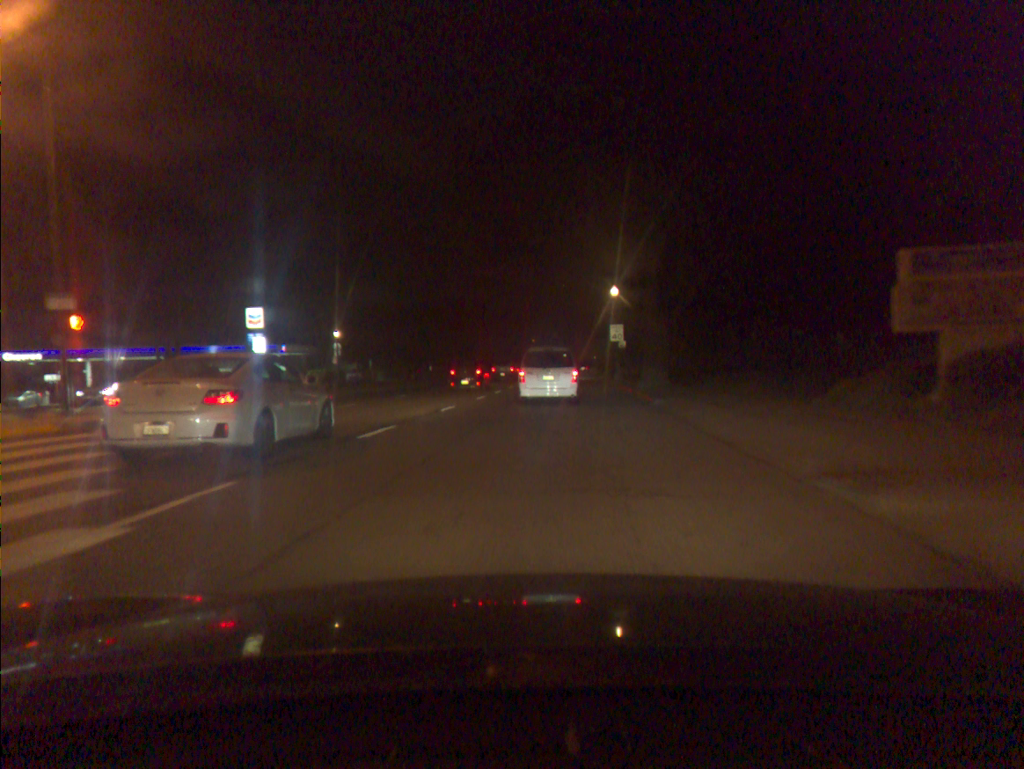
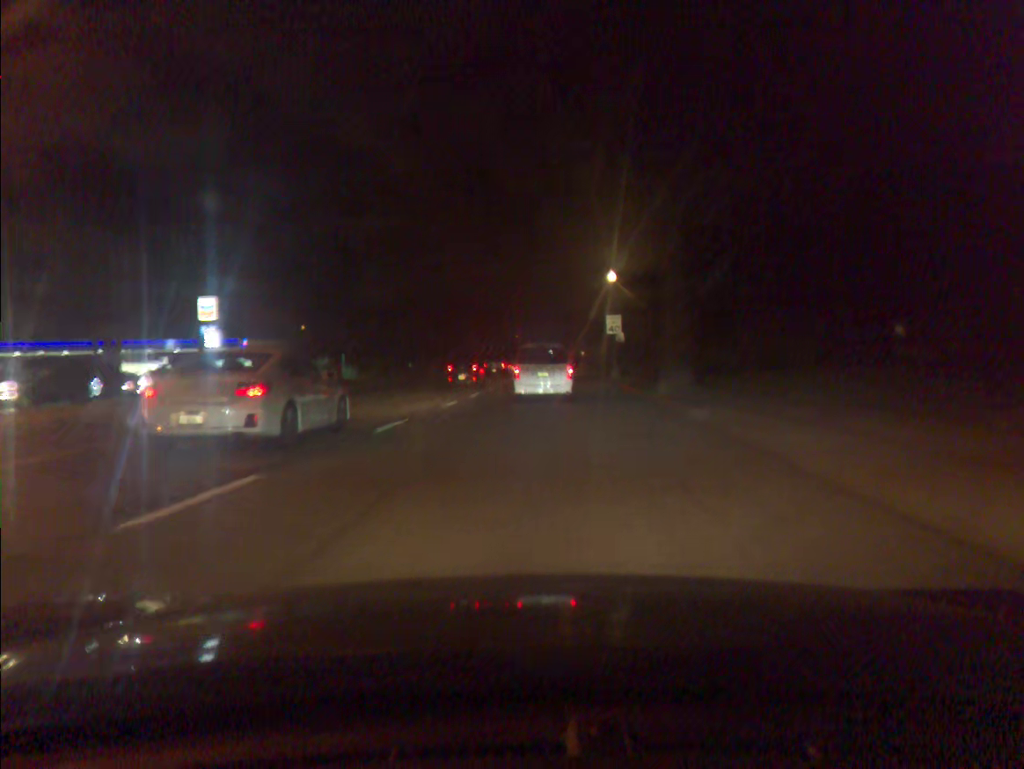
(+0.1, +7.3) m; +1°
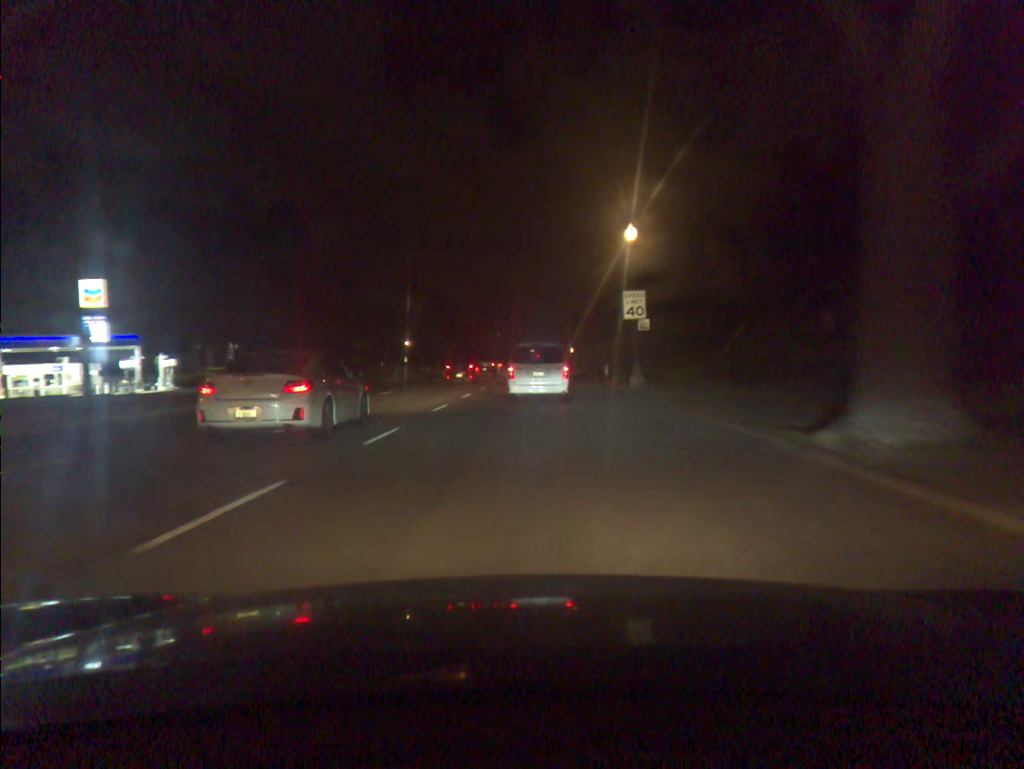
(+0.2, +15.4) m; +1°
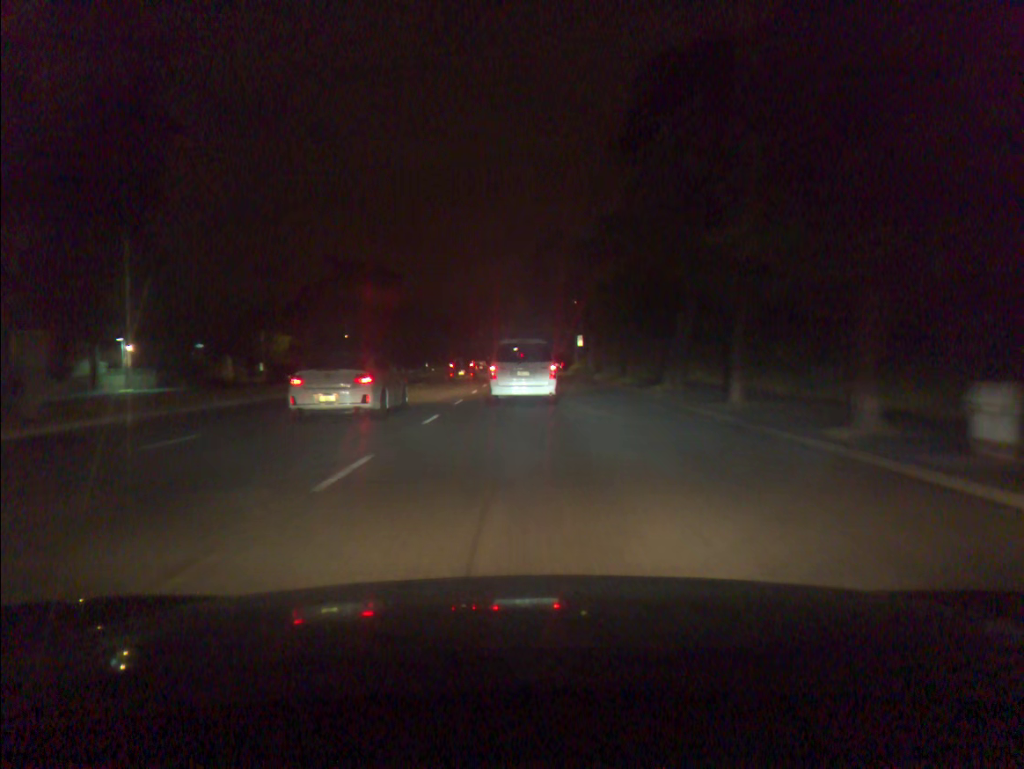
(+0.3, +41.1) m; +1°
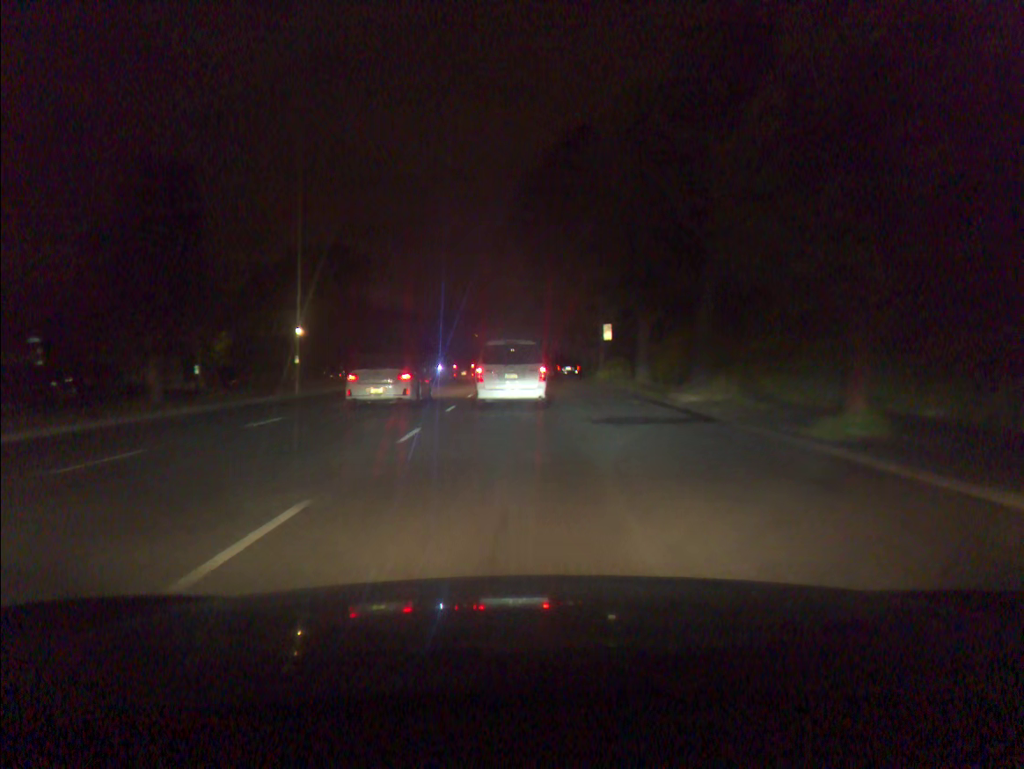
(+0.1, +24.4) m; 0°
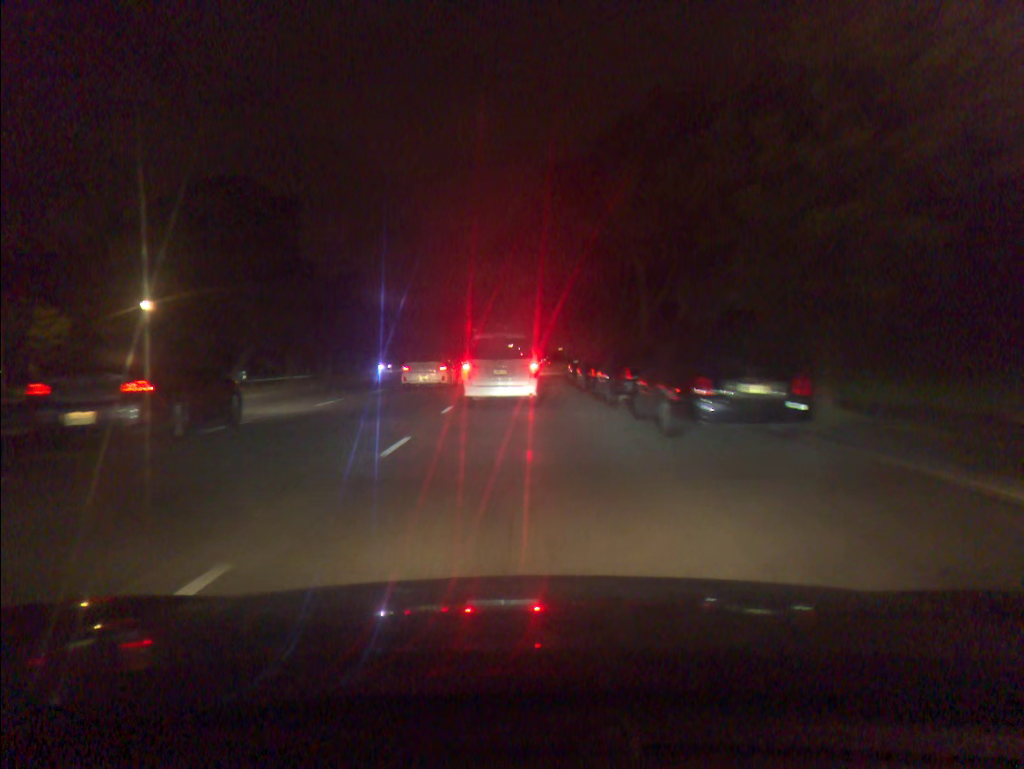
(-0.1, +39.3) m; 0°
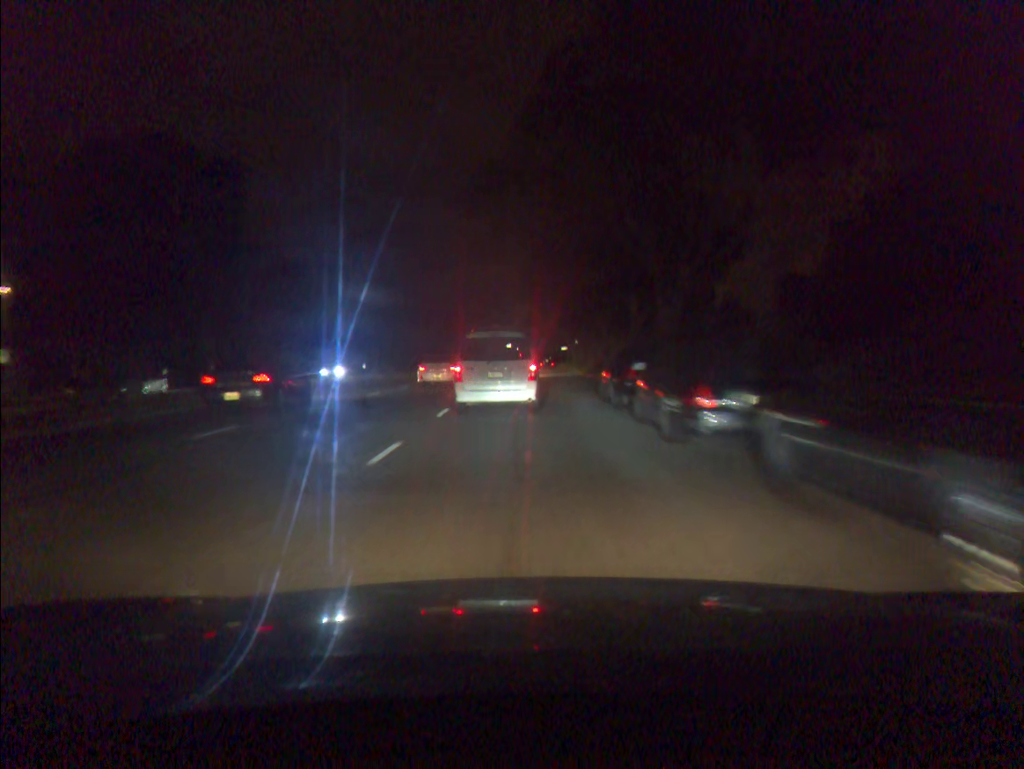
(0.0, +15.3) m; 0°
